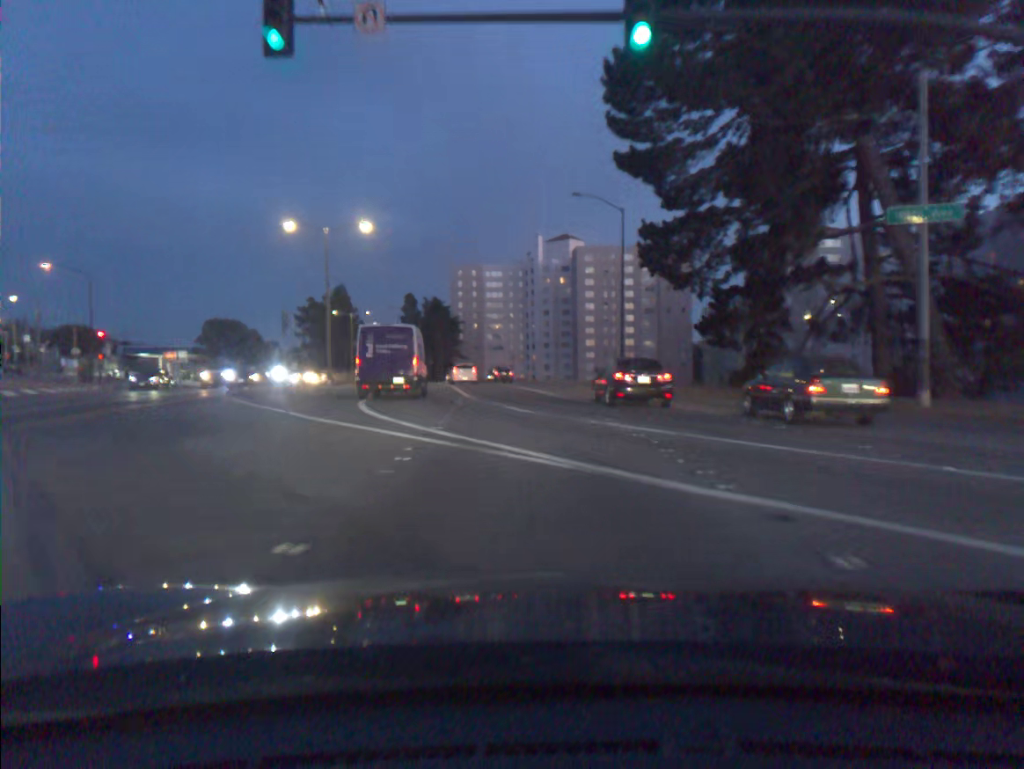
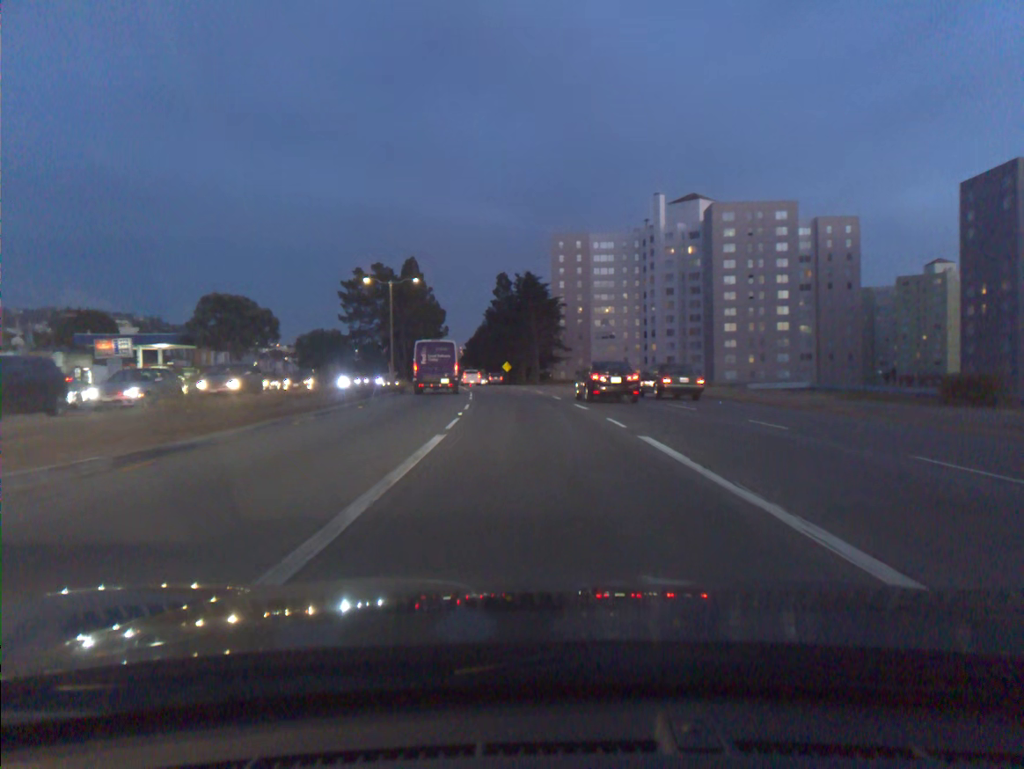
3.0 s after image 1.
(-2.6, +37.7) m; -8°
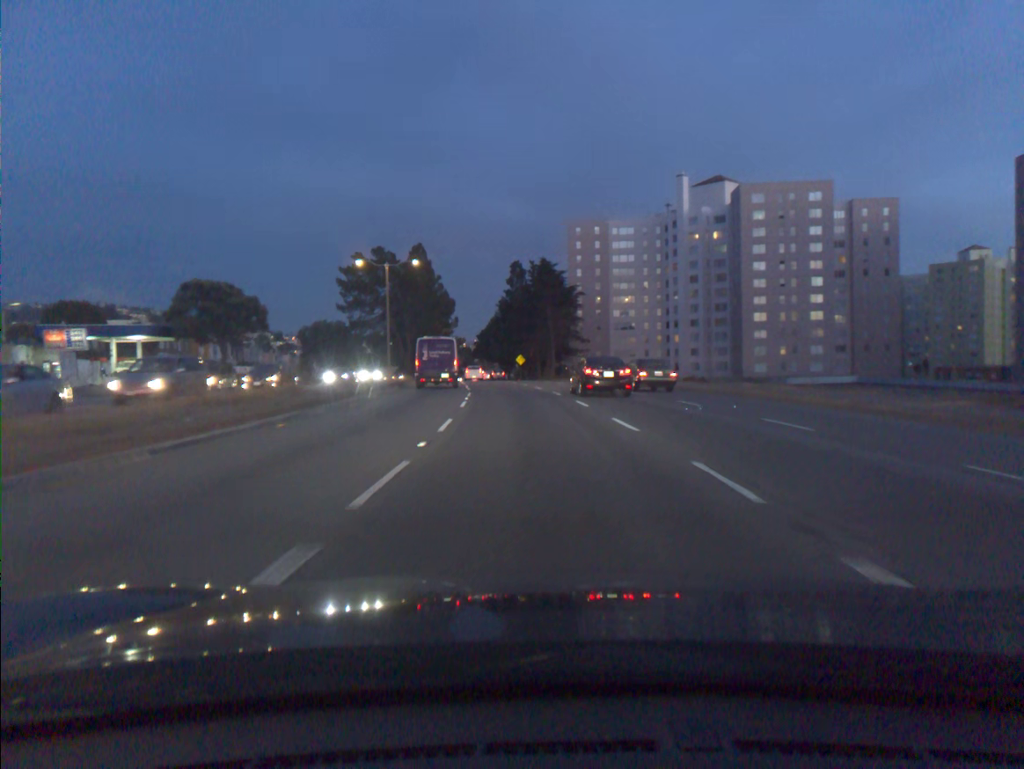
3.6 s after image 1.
(-0.1, +8.4) m; -1°
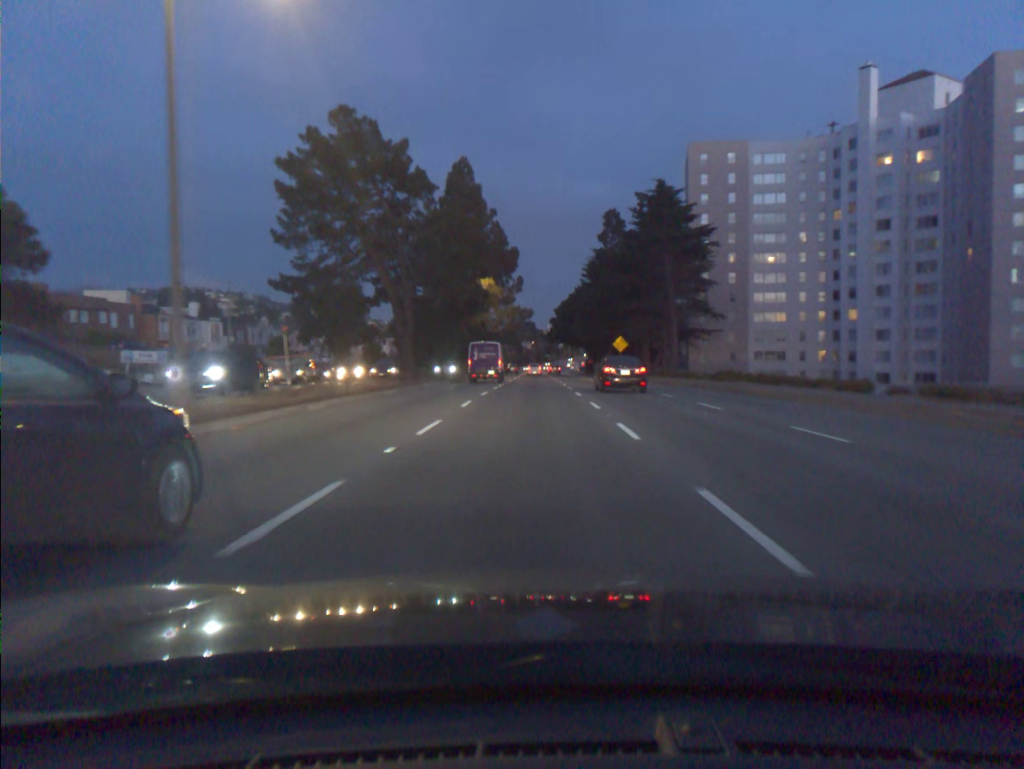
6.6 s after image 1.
(-2.5, +45.9) m; -6°
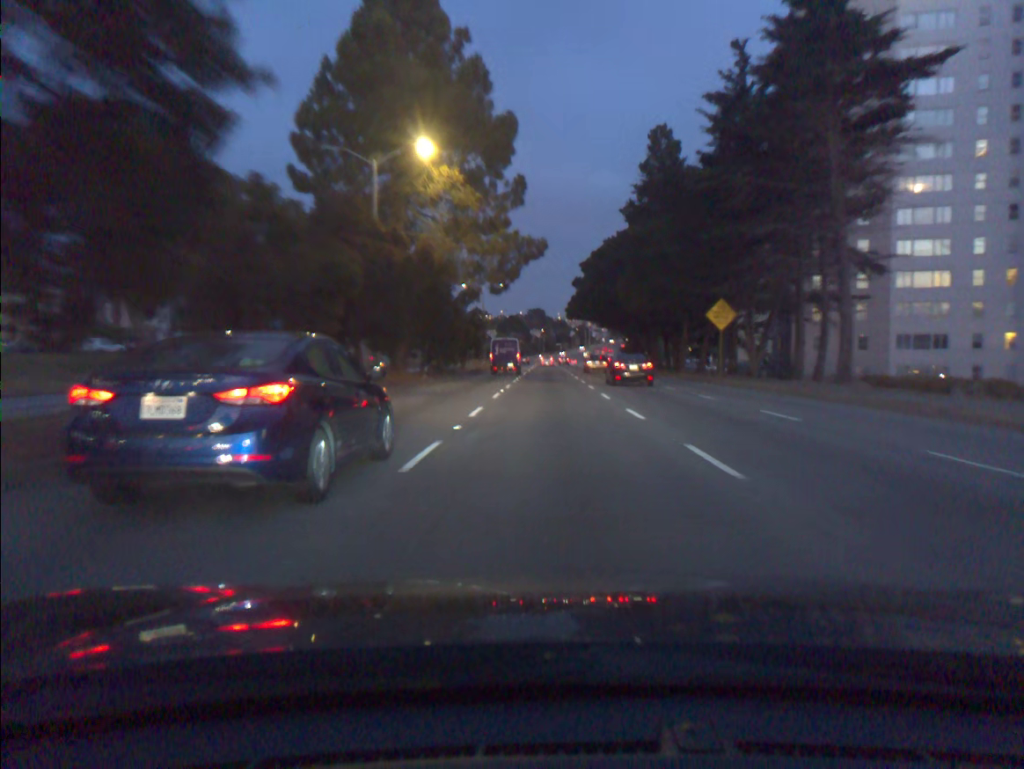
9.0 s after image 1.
(-0.6, +41.1) m; -1°
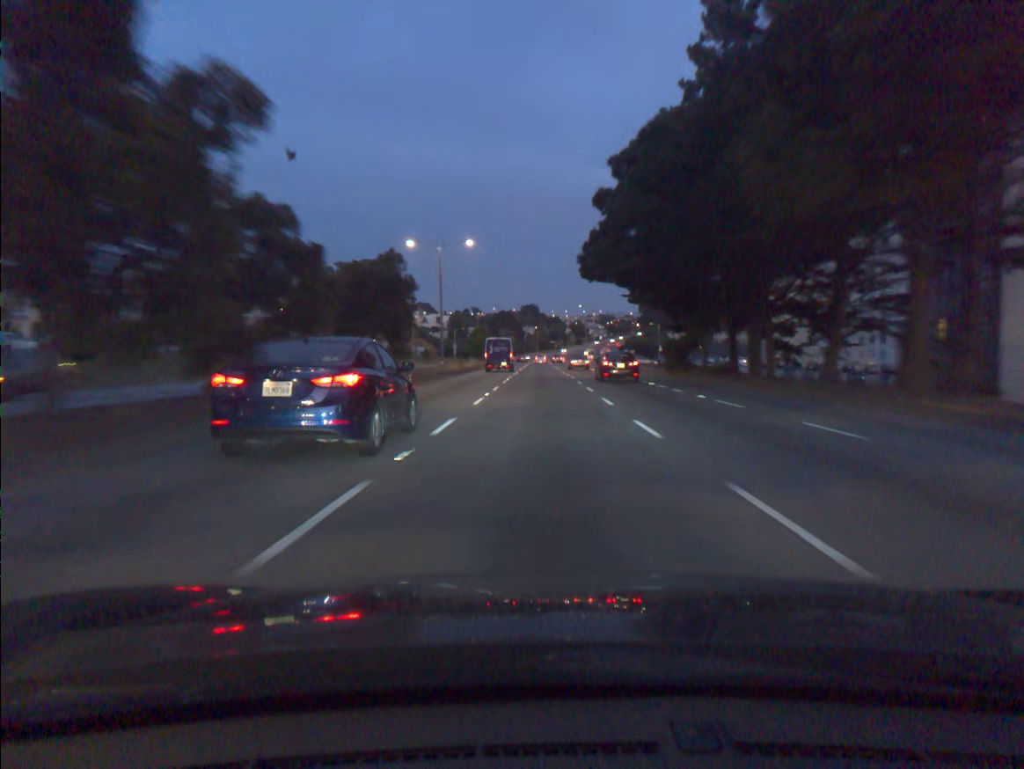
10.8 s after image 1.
(+0.2, +33.2) m; 0°
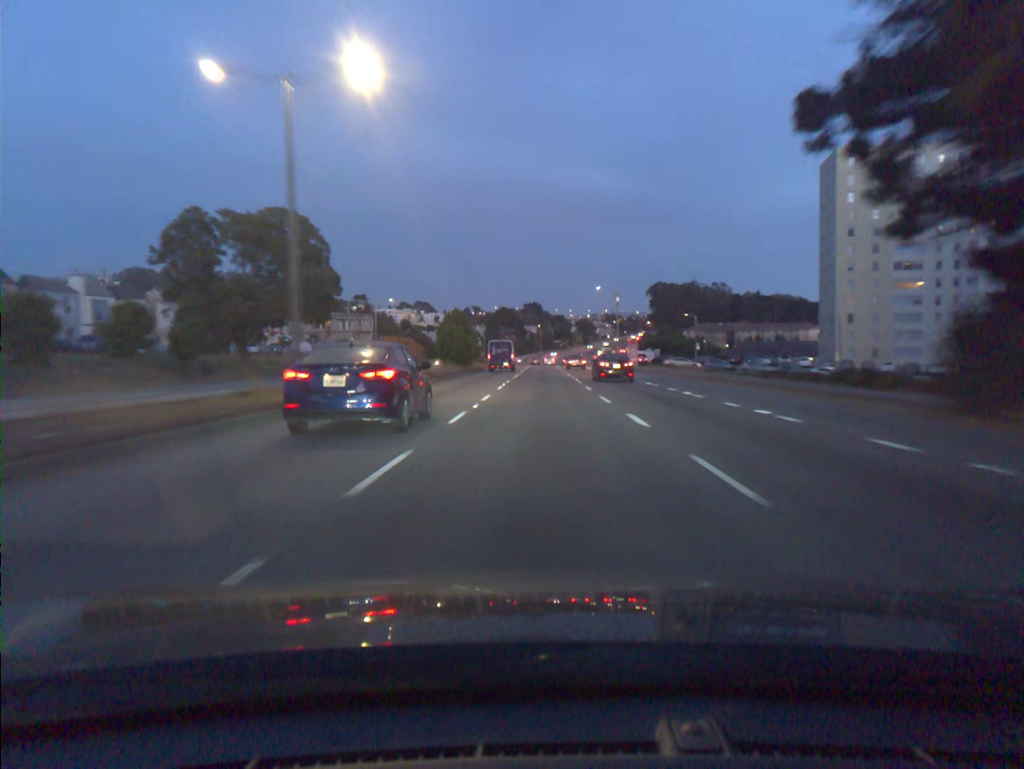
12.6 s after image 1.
(-0.1, +35.0) m; 0°
